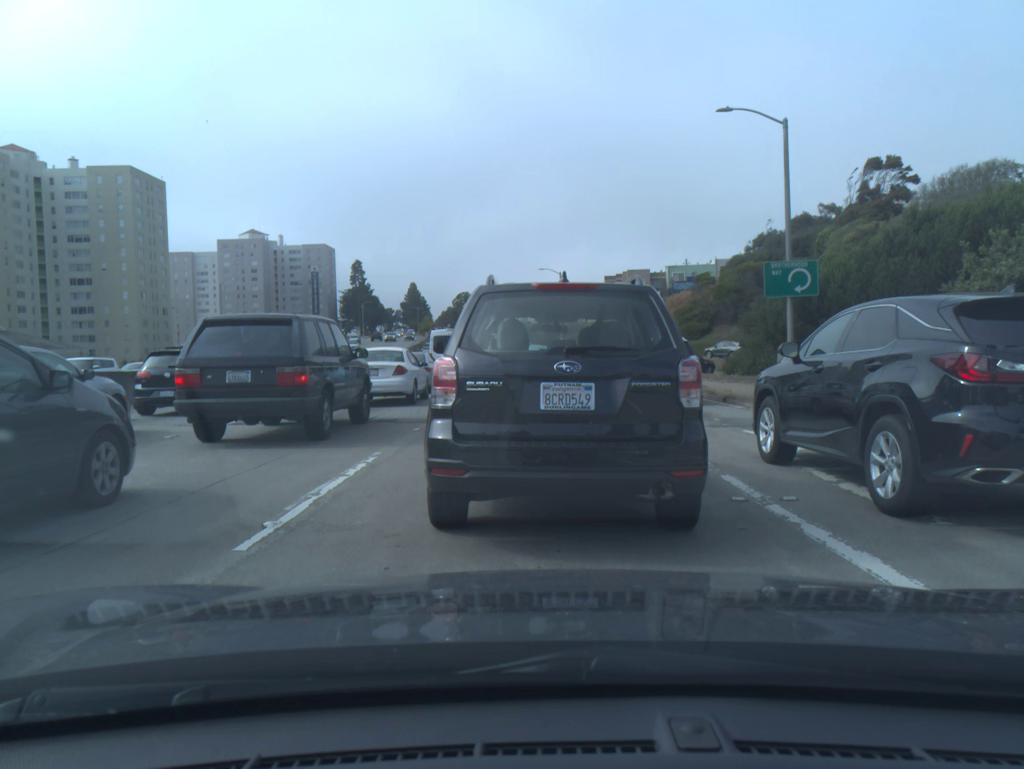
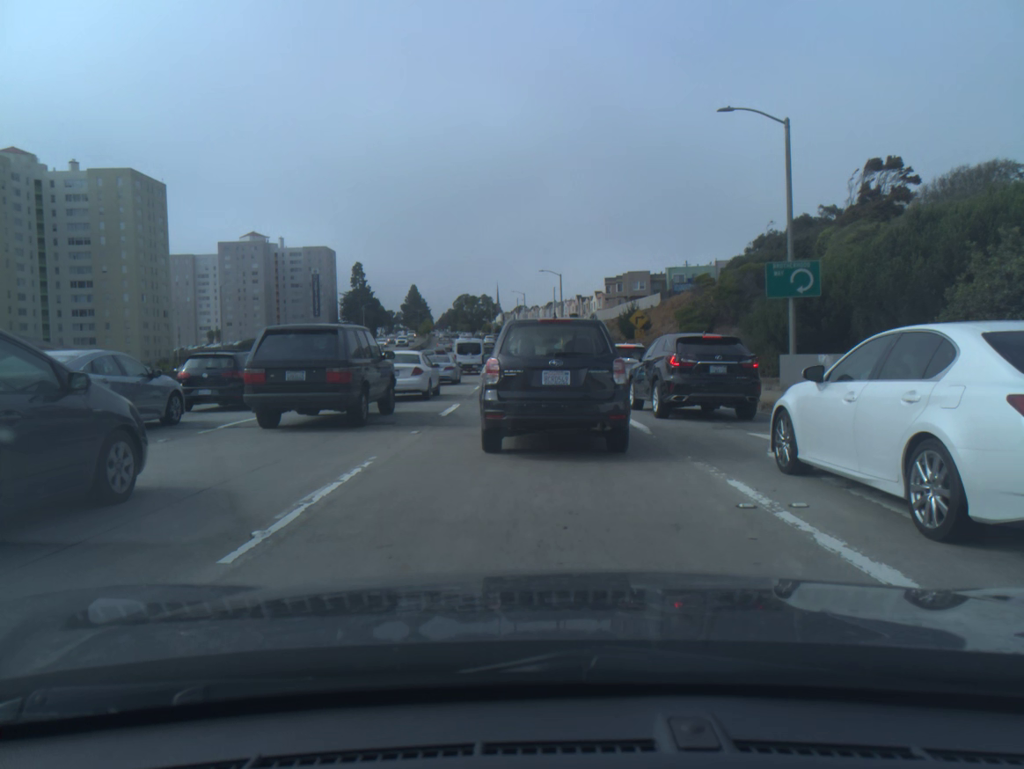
(0.0, +0.2) m; 0°
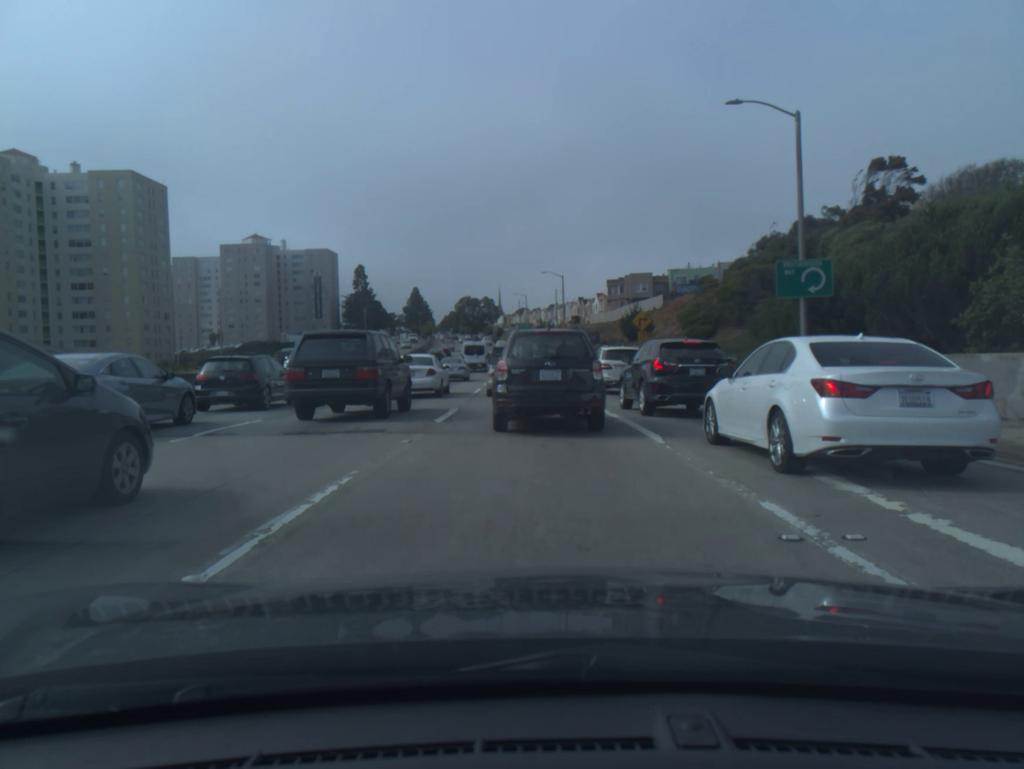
(0.0, +1.0) m; 0°
